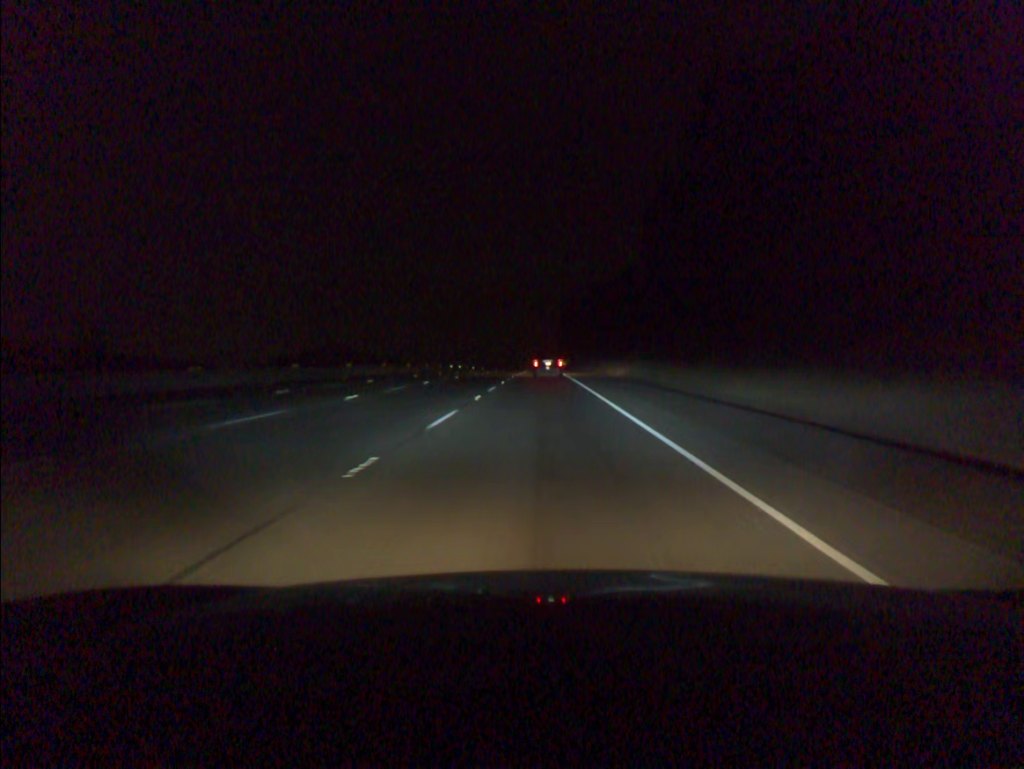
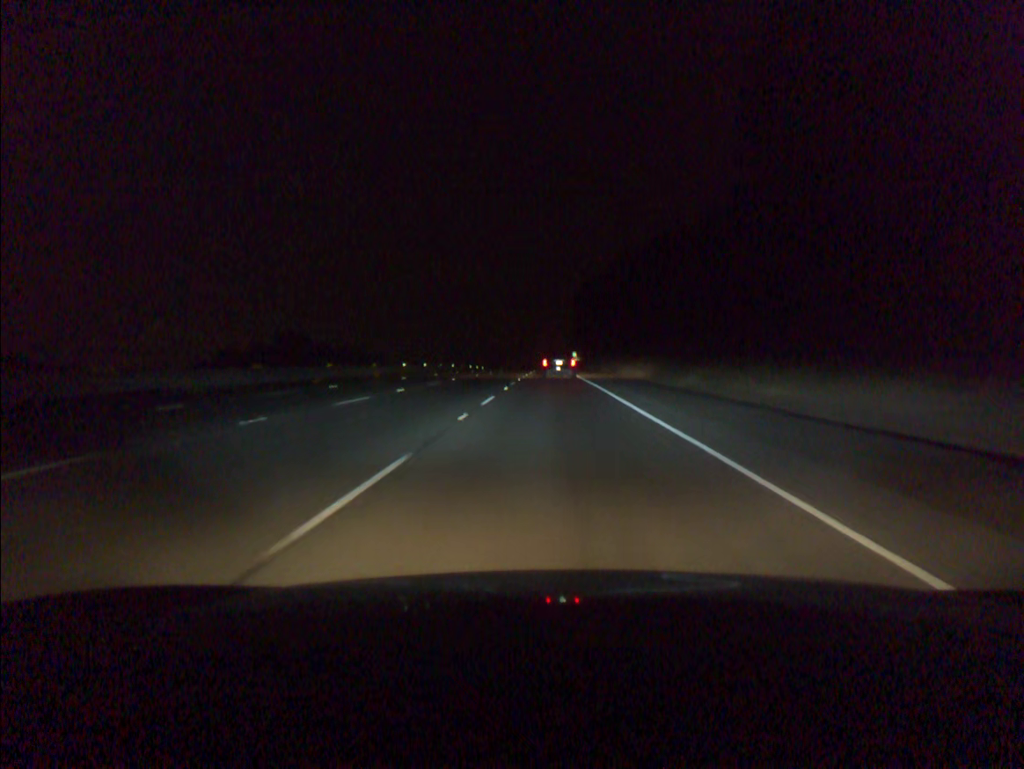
(-0.2, +52.3) m; 0°
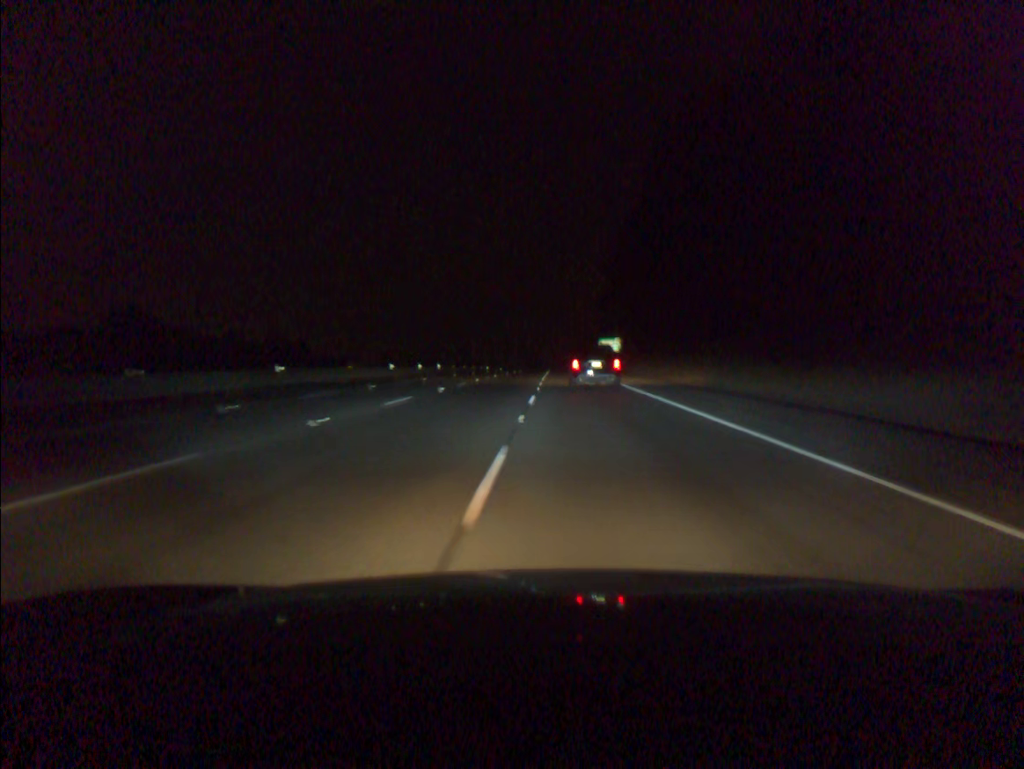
(-0.2, +87.7) m; 0°
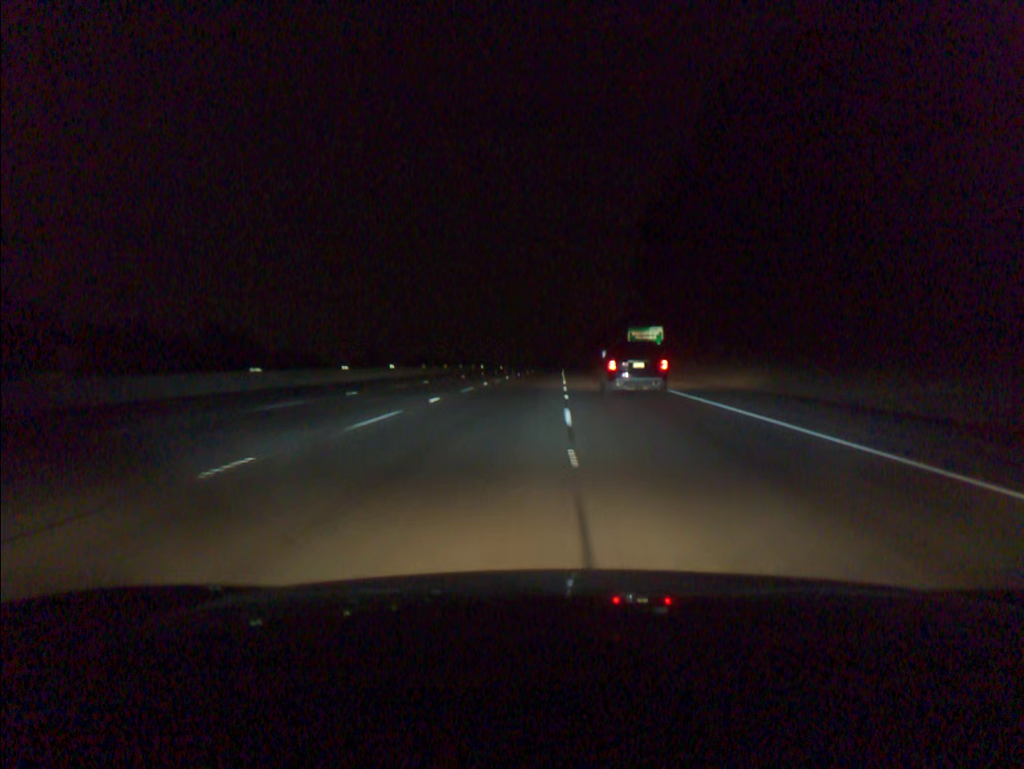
(-0.2, +35.7) m; -1°
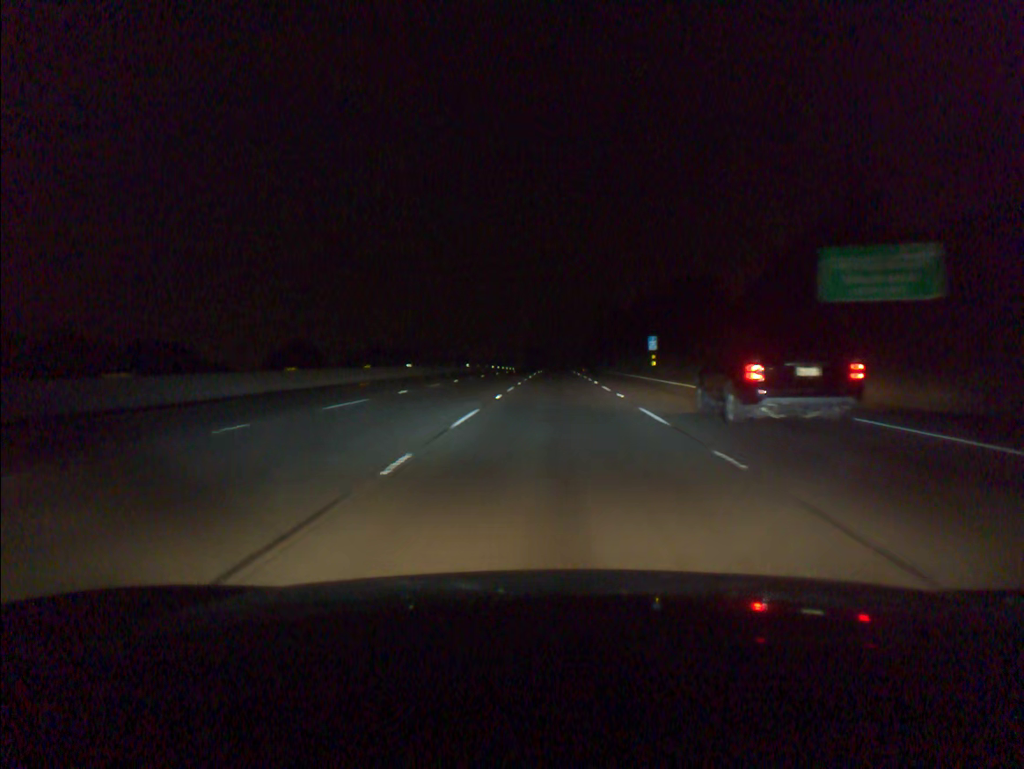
(+0.1, +72.9) m; +1°
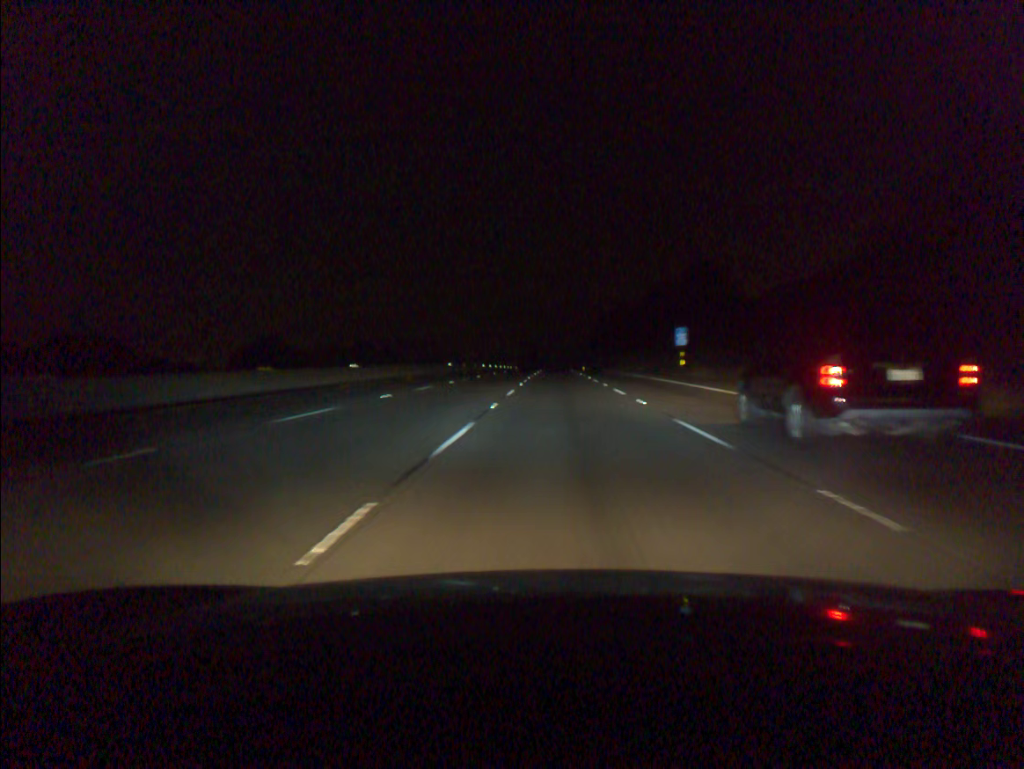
(0.0, +18.5) m; 0°
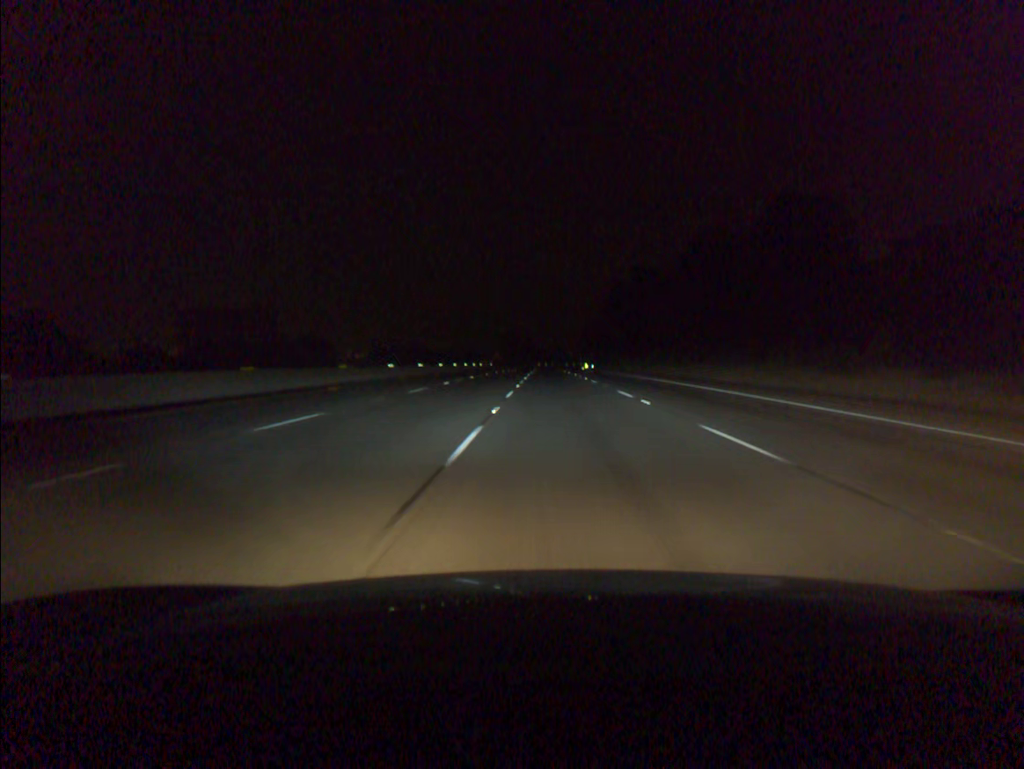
(+0.8, +74.7) m; +1°
